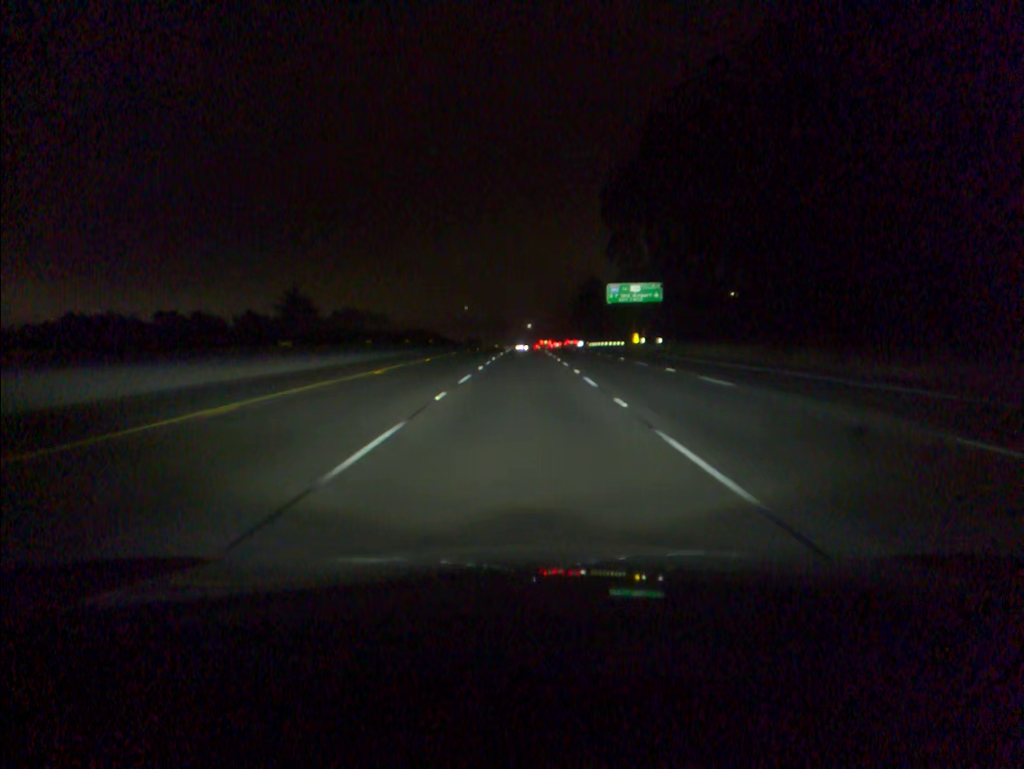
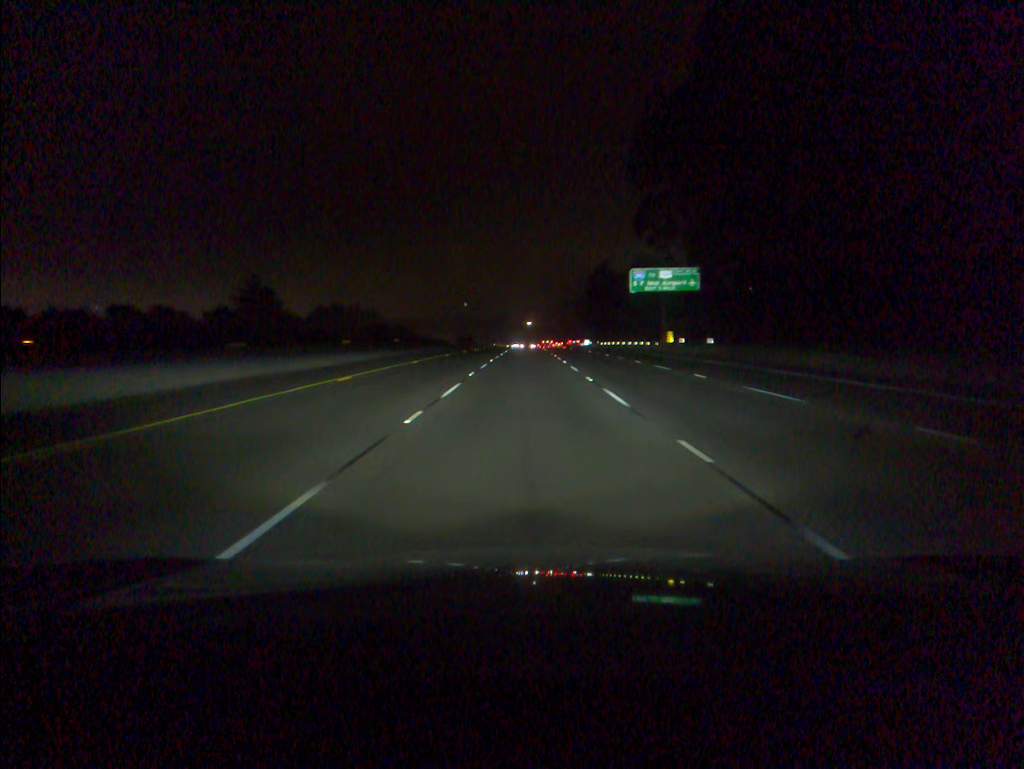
(0.0, +19.6) m; 0°
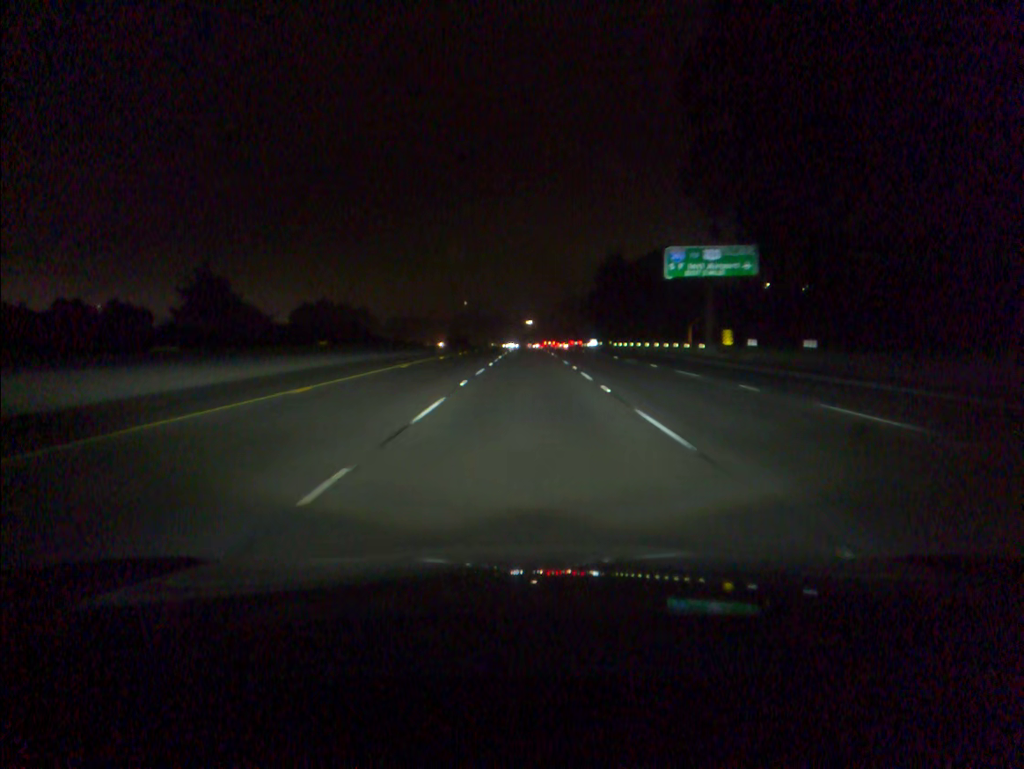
(0.0, +19.6) m; 0°
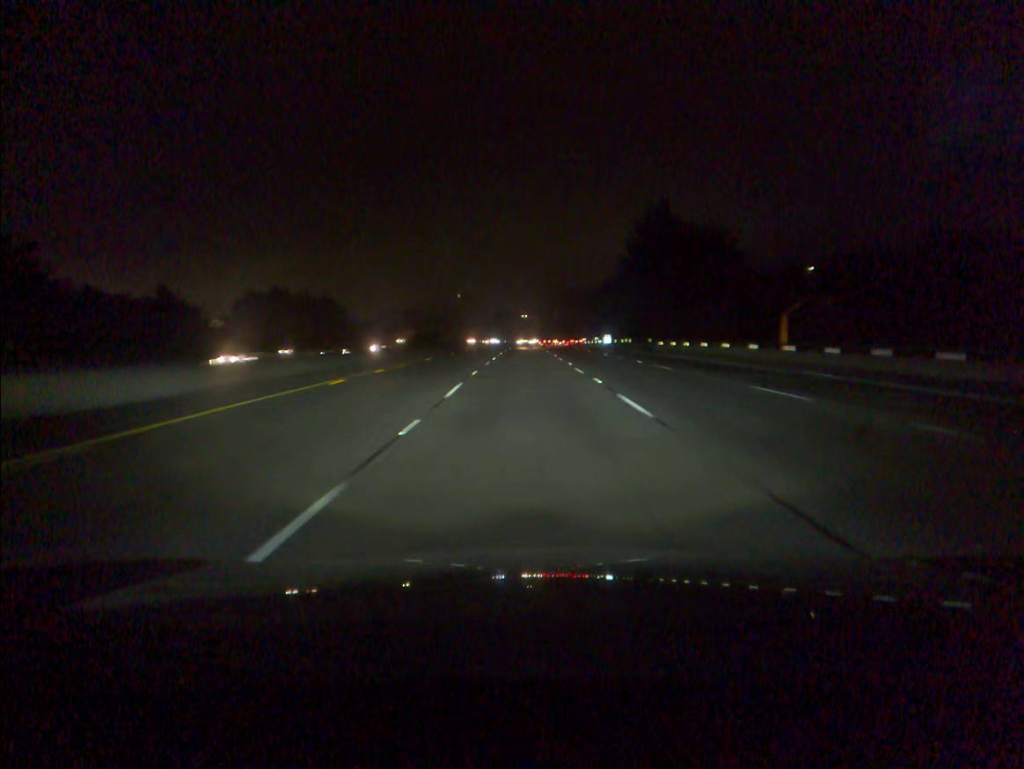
(+0.1, +39.1) m; 0°
